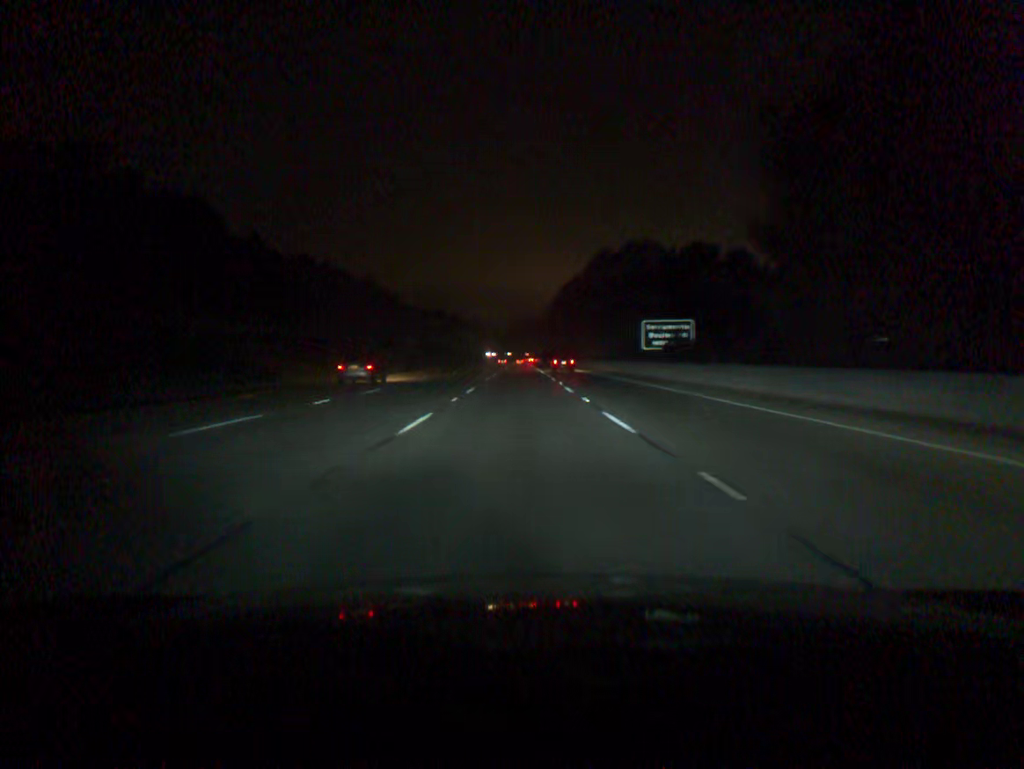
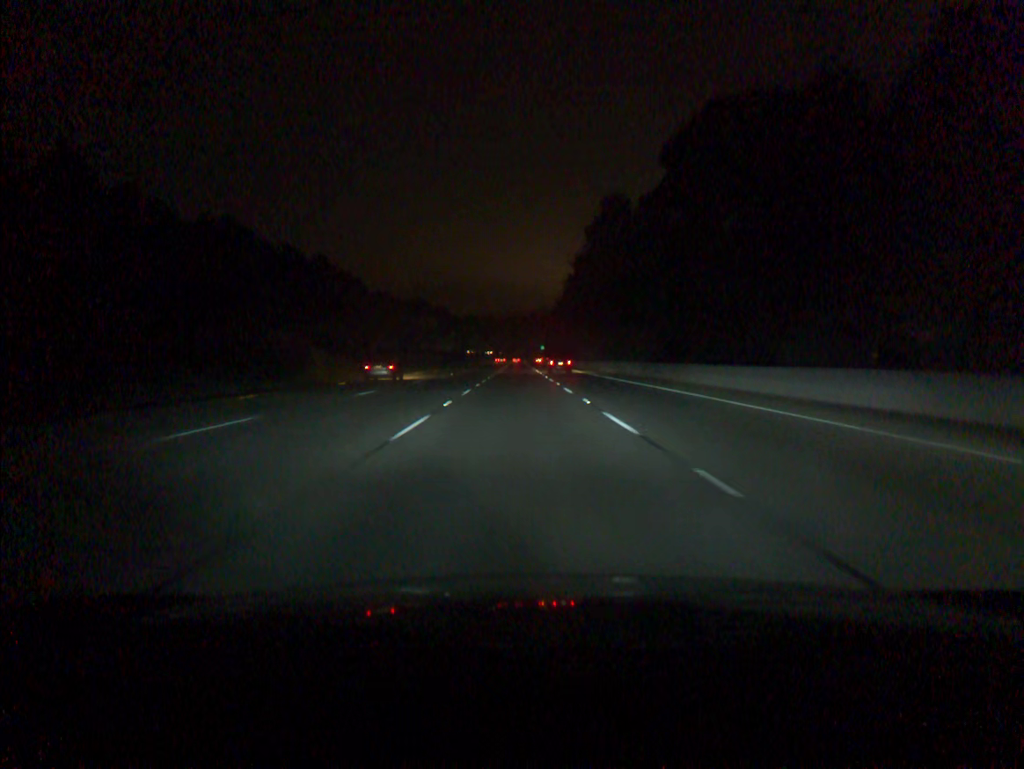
(+0.2, +73.3) m; 0°
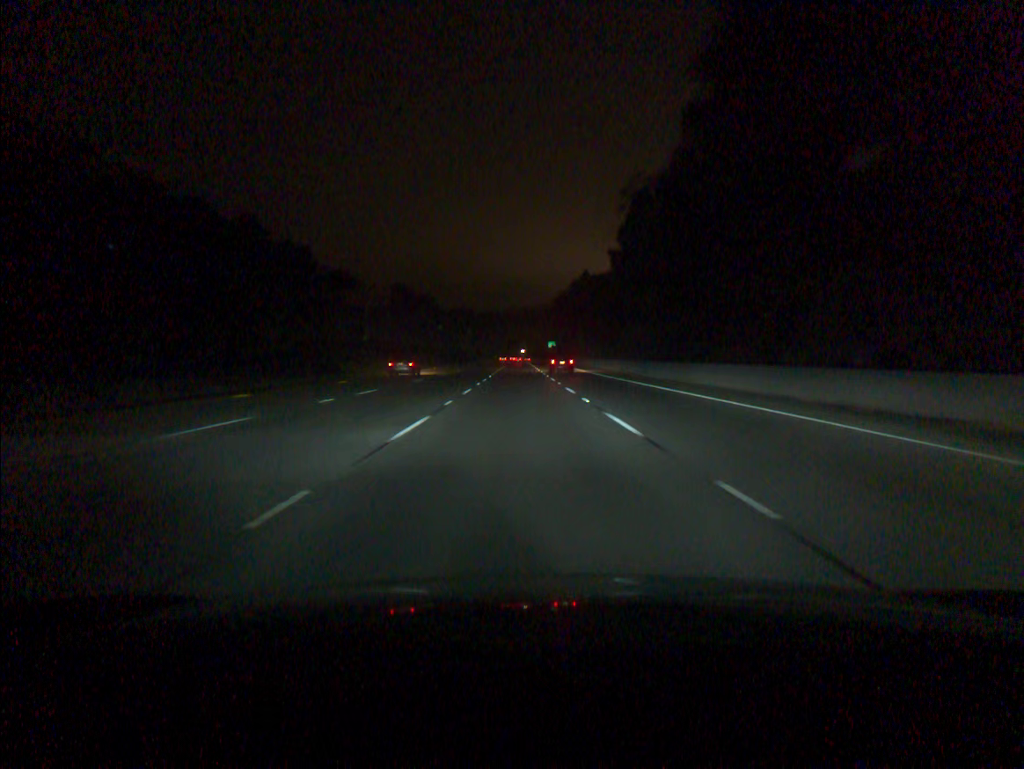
(-0.2, +73.3) m; 0°
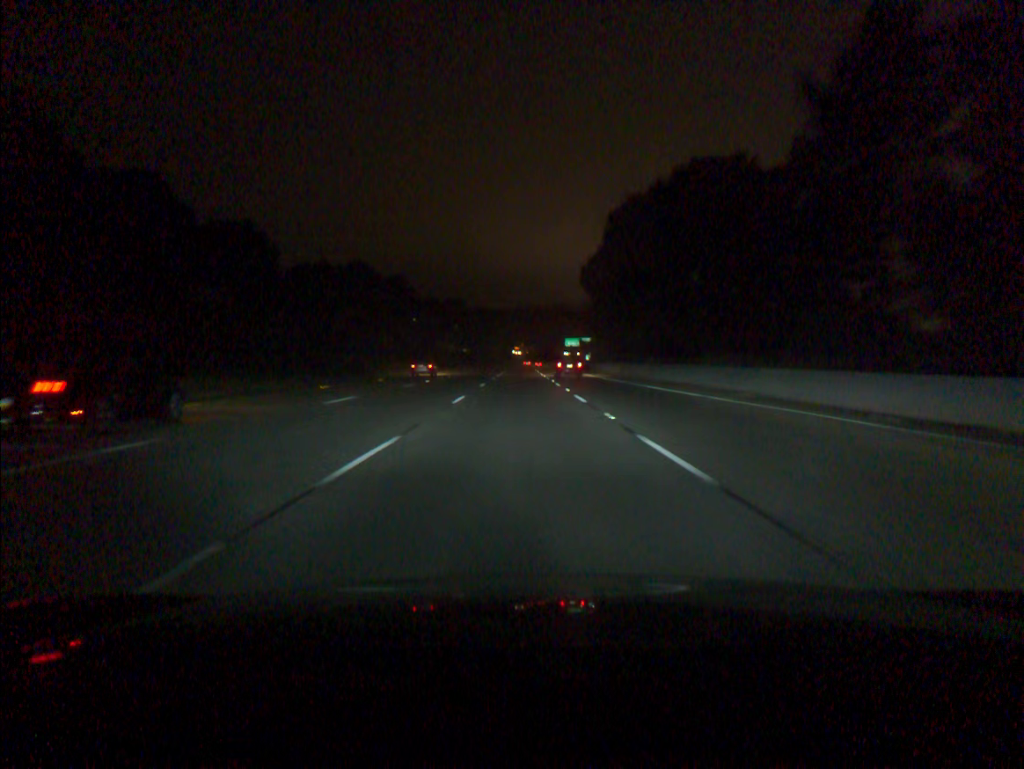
(-0.1, +91.7) m; 0°
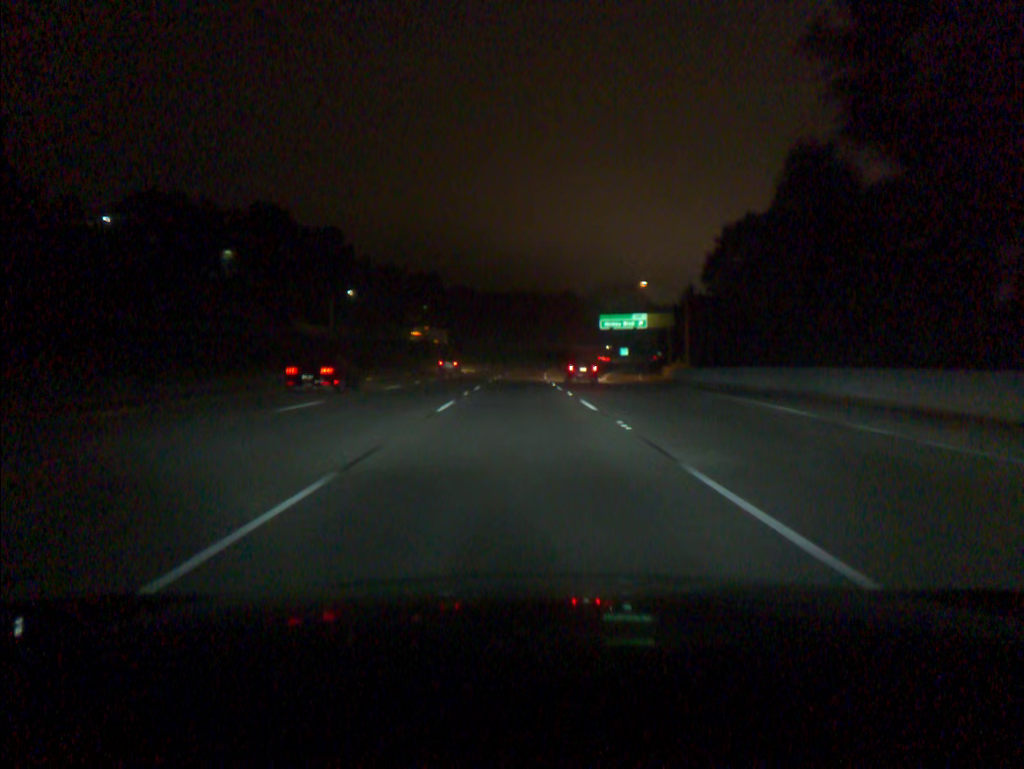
(+0.3, +91.6) m; 0°
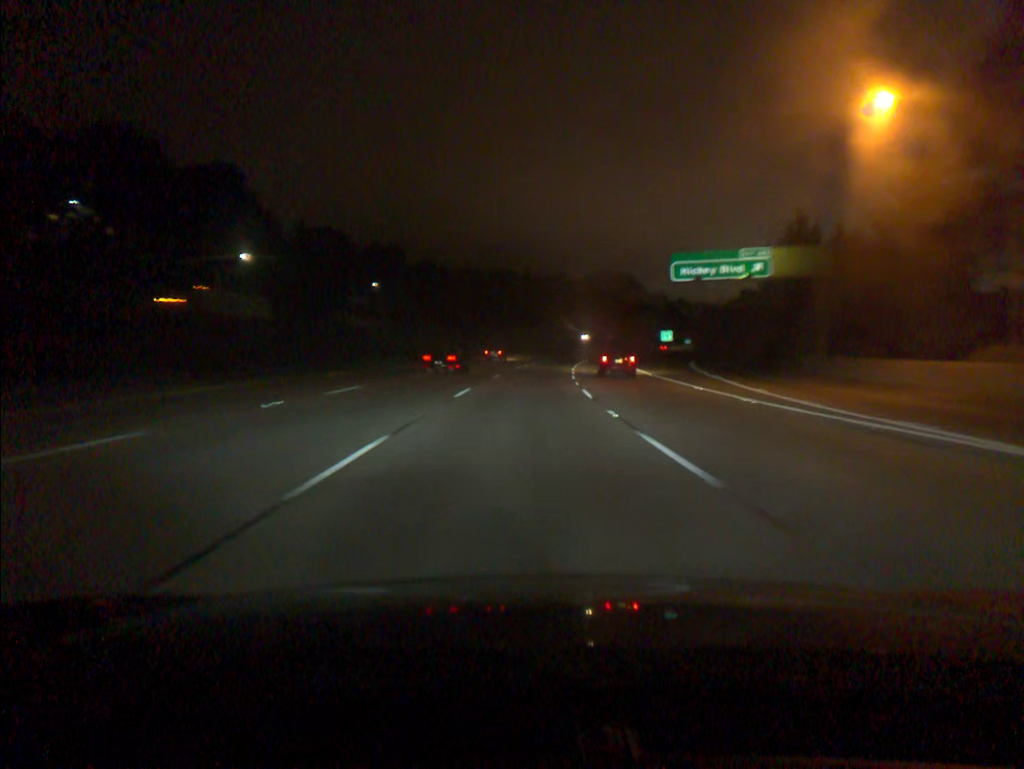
(+0.2, +55.1) m; +1°
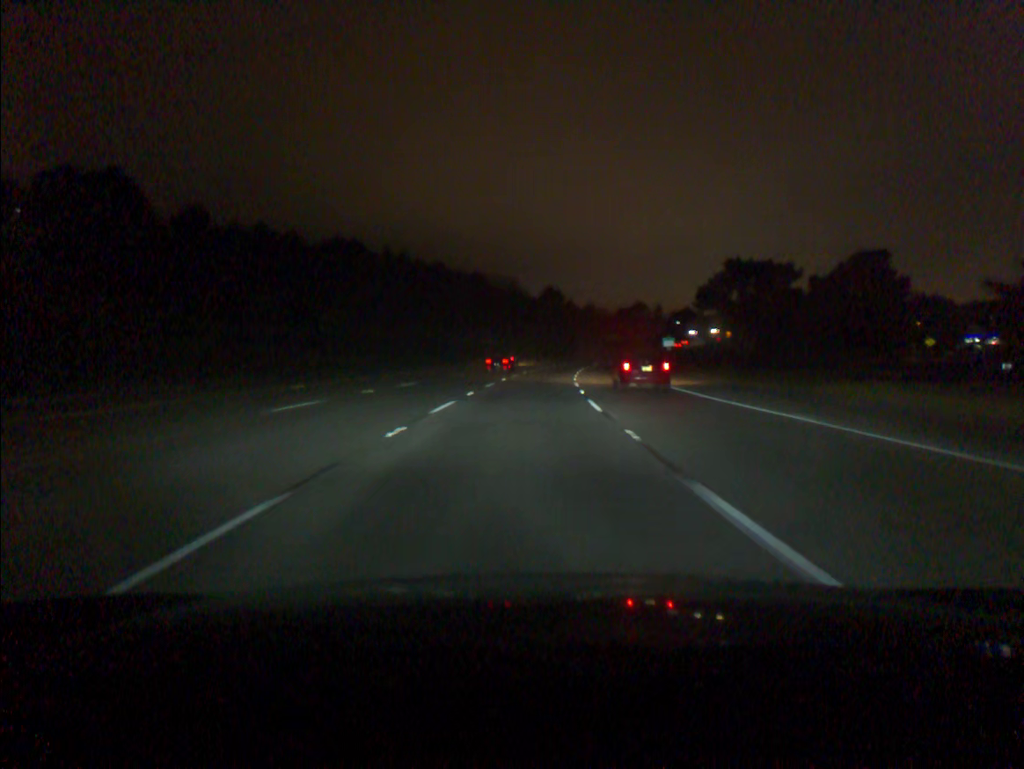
(+6.1, +91.3) m; +8°
